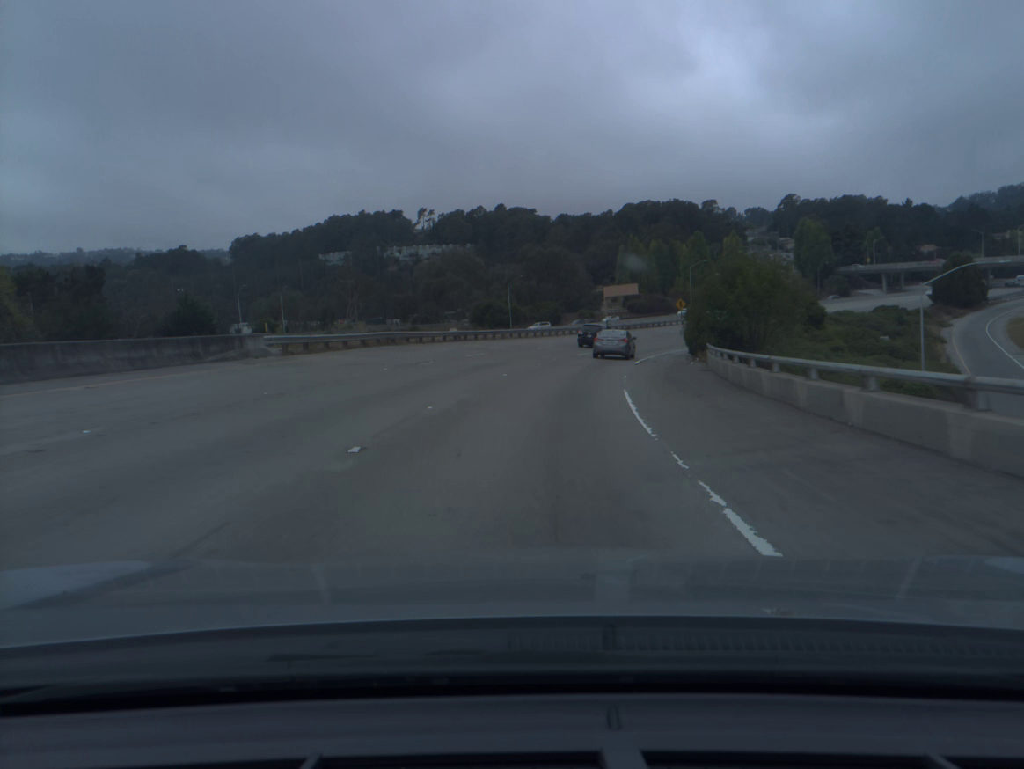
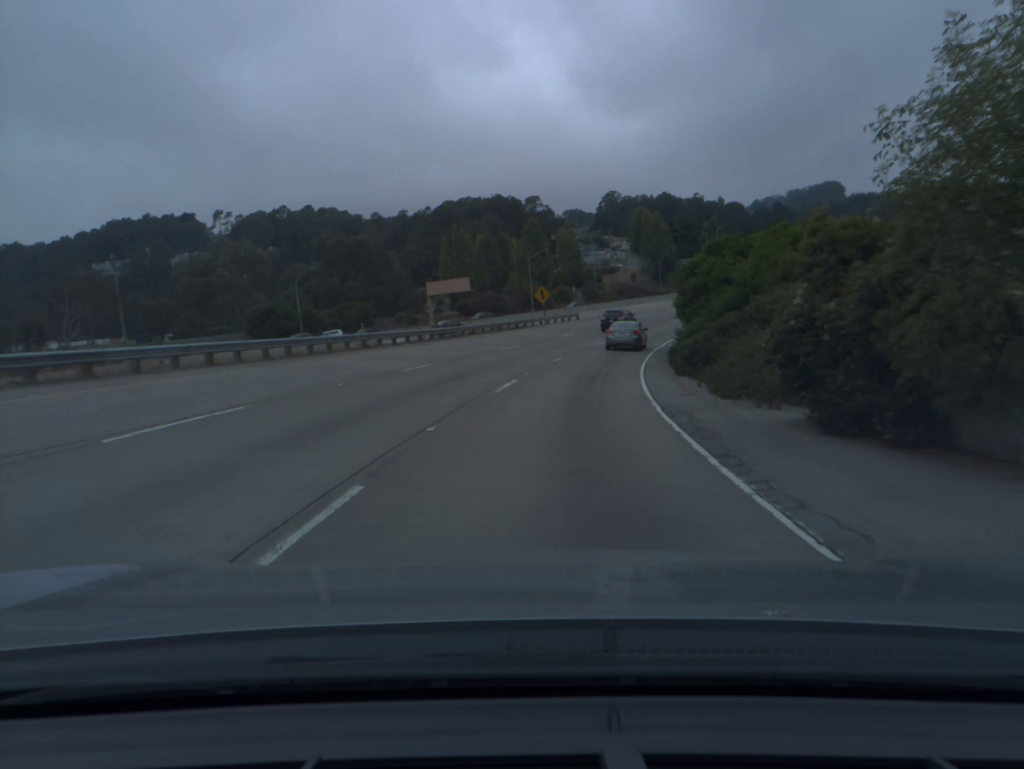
(+3.6, +38.4) m; +13°
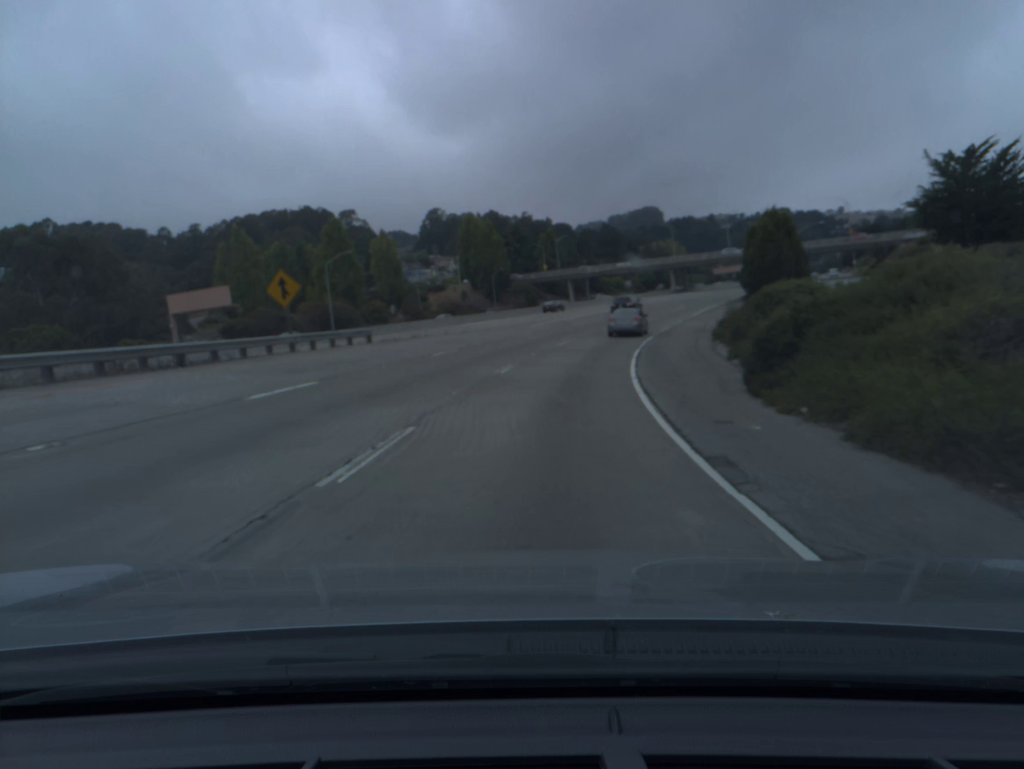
(+4.2, +37.9) m; +12°
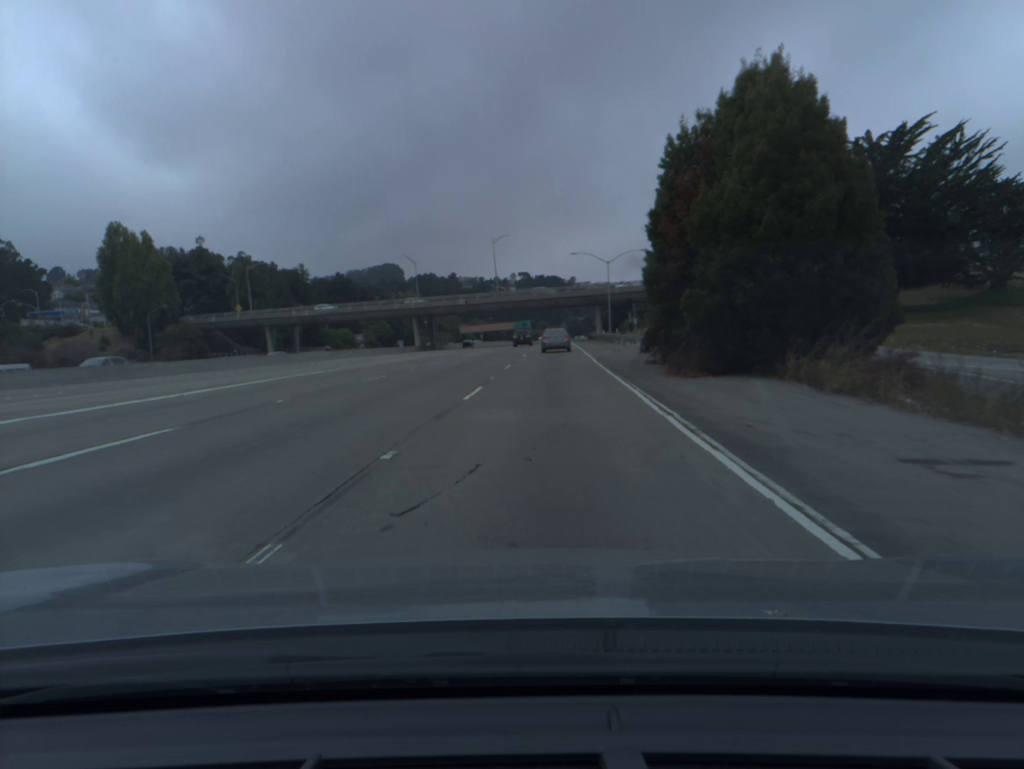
(+10.7, +61.7) m; +19°
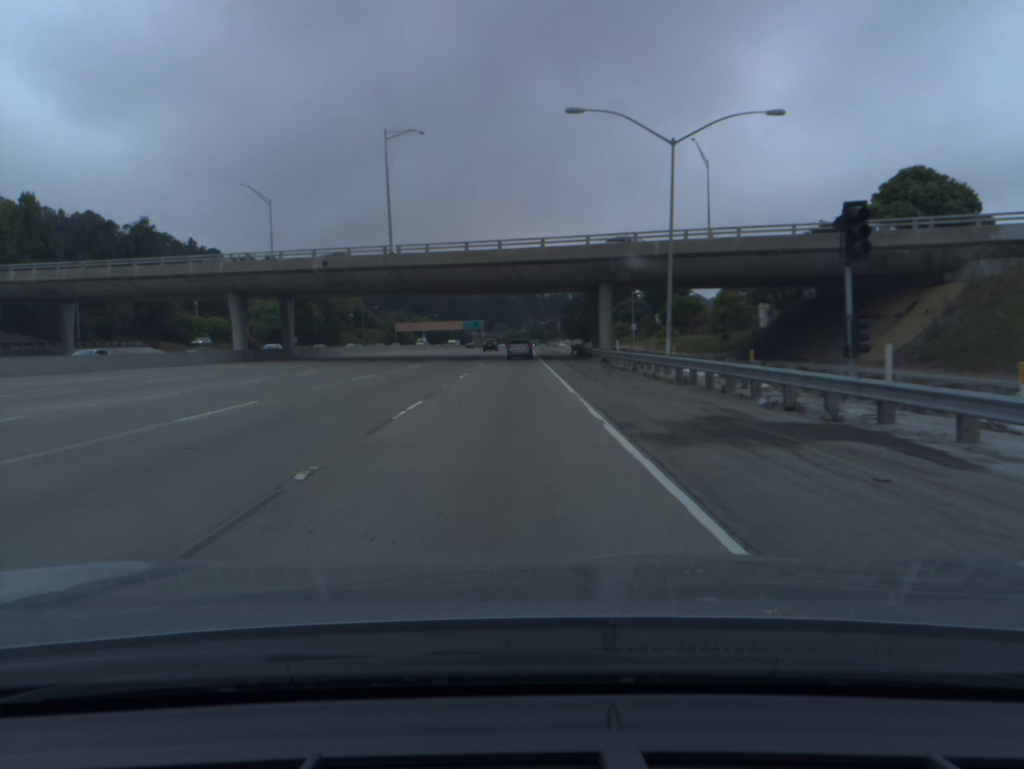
(+2.9, +64.1) m; +3°
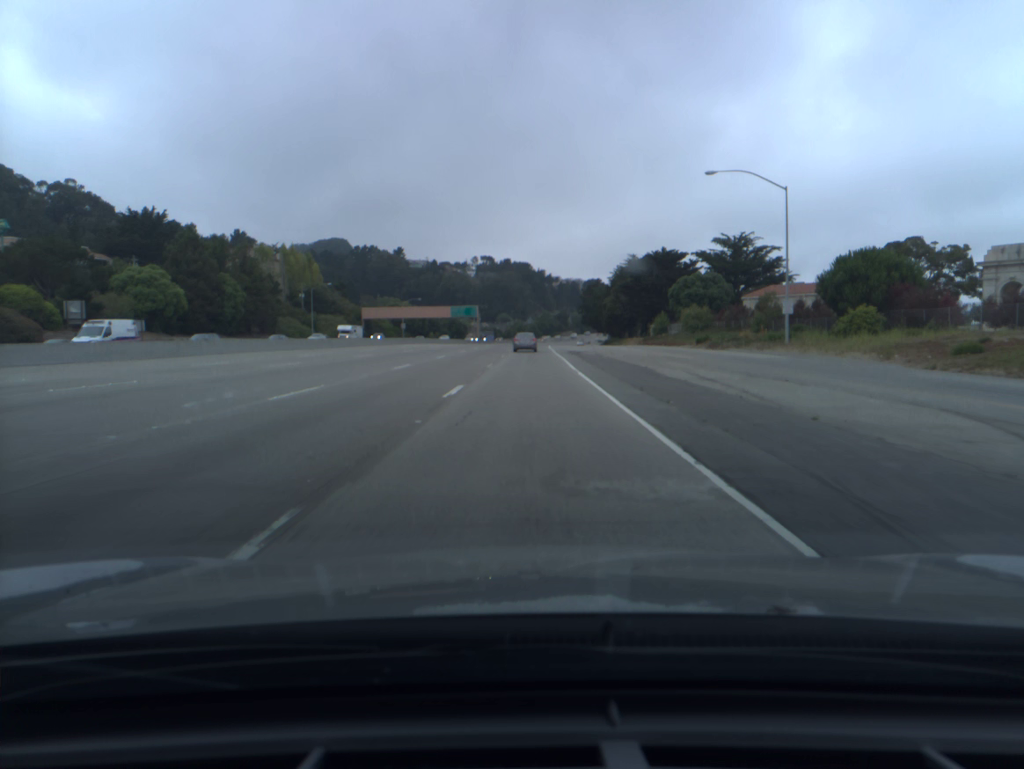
(-0.5, +68.6) m; 0°
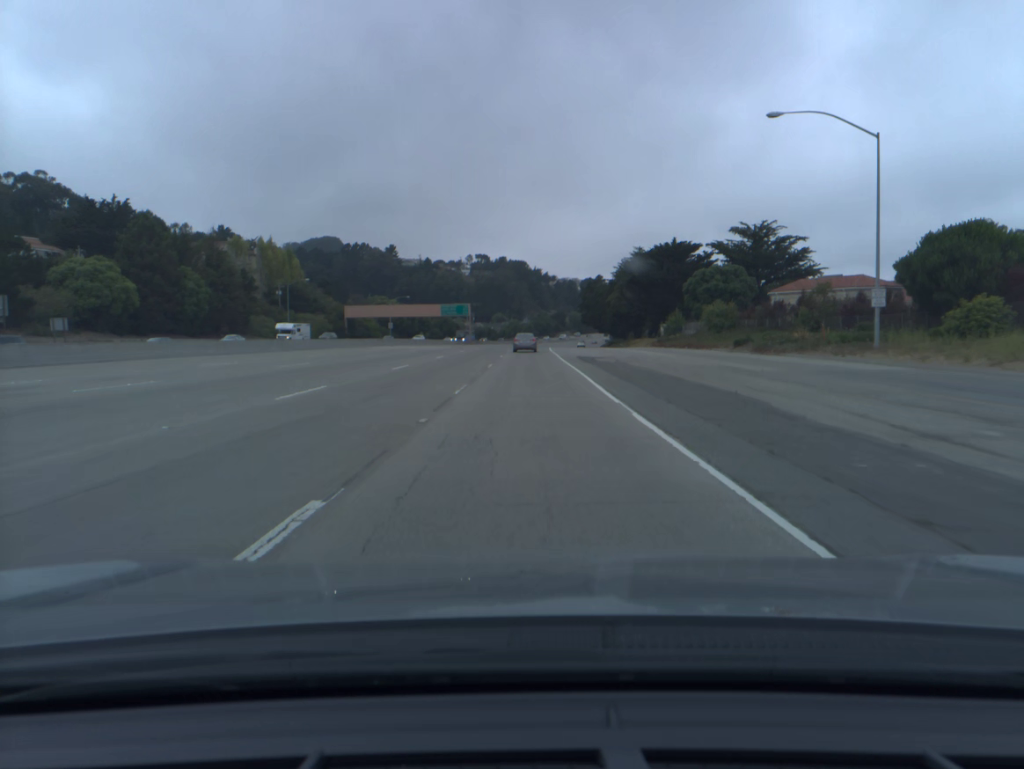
(0.0, +14.2) m; 0°
